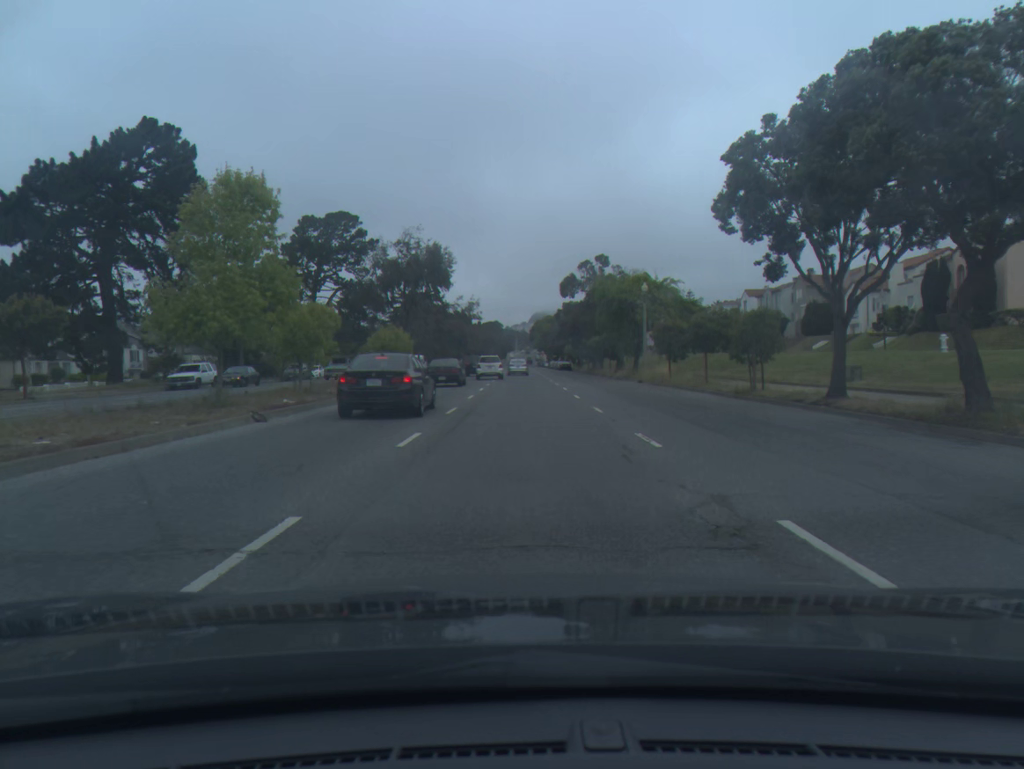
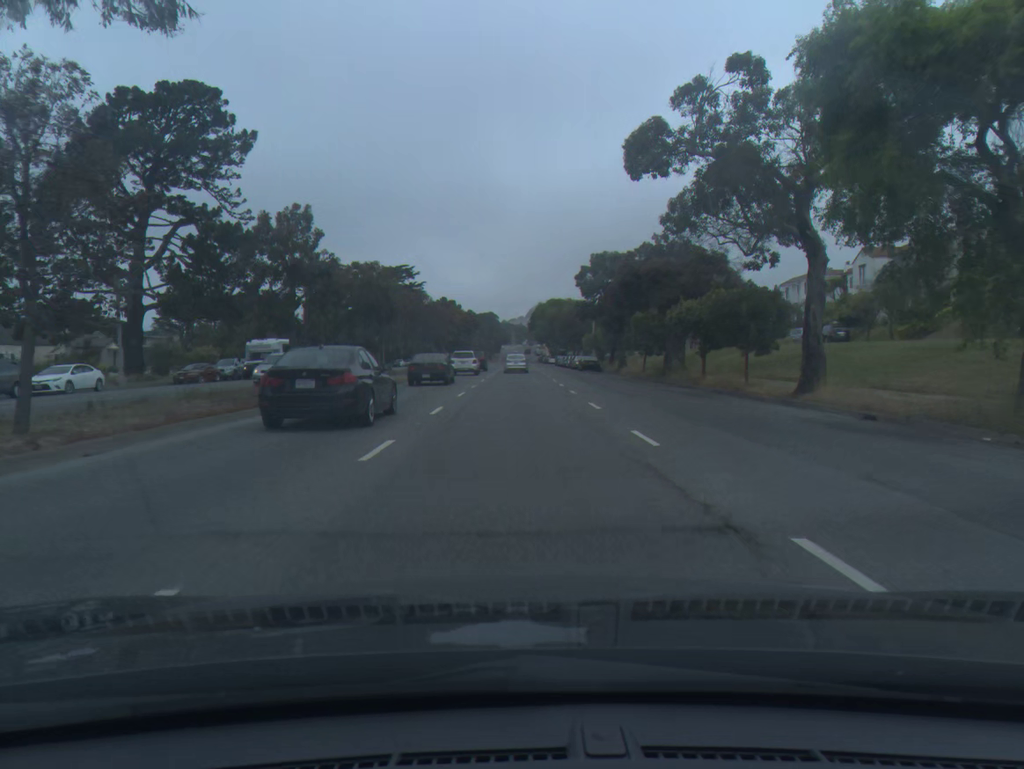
(+0.1, +45.2) m; 0°
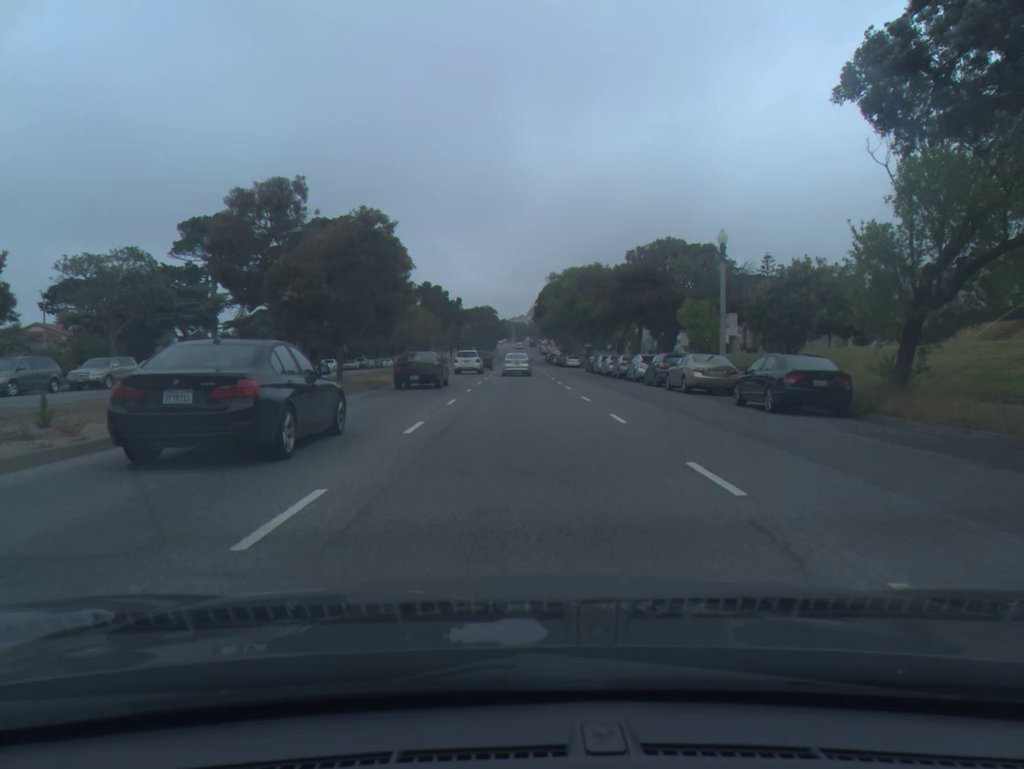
(-0.2, +54.7) m; 0°
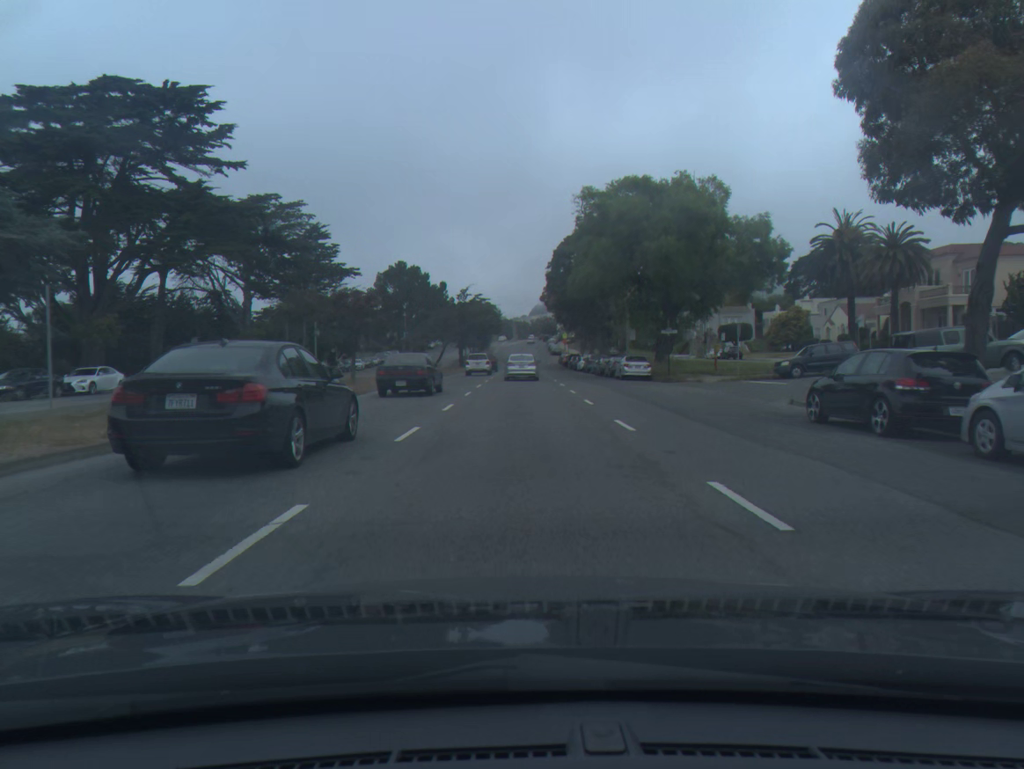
(0.0, +51.8) m; 0°
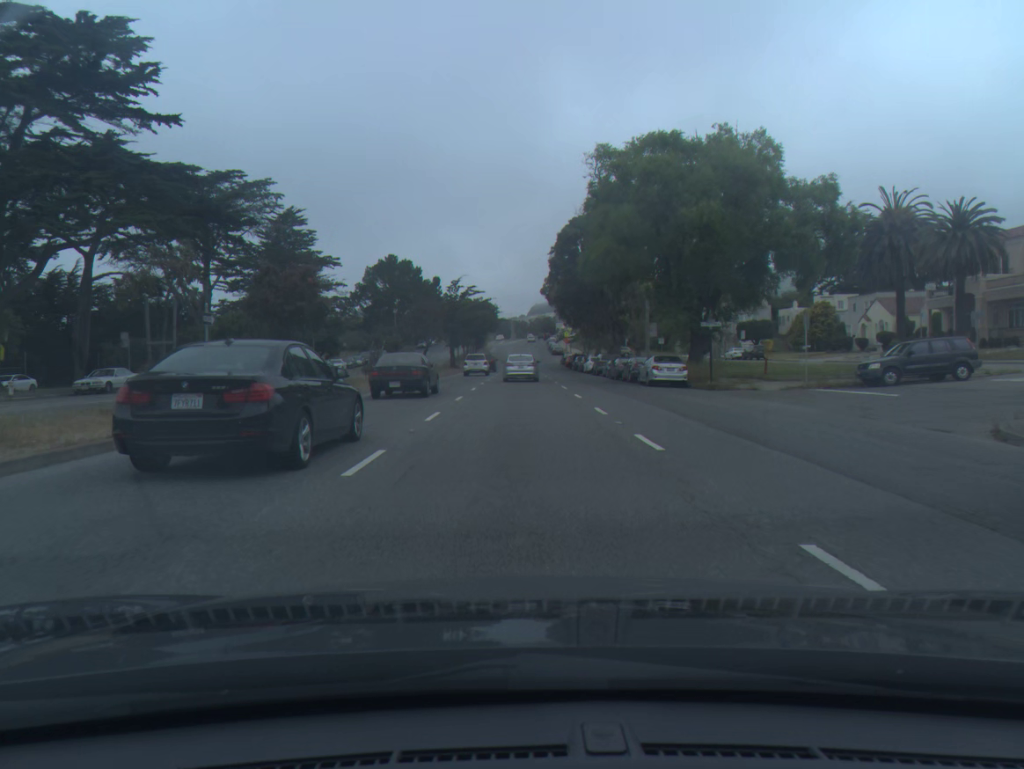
(0.0, +10.1) m; 0°
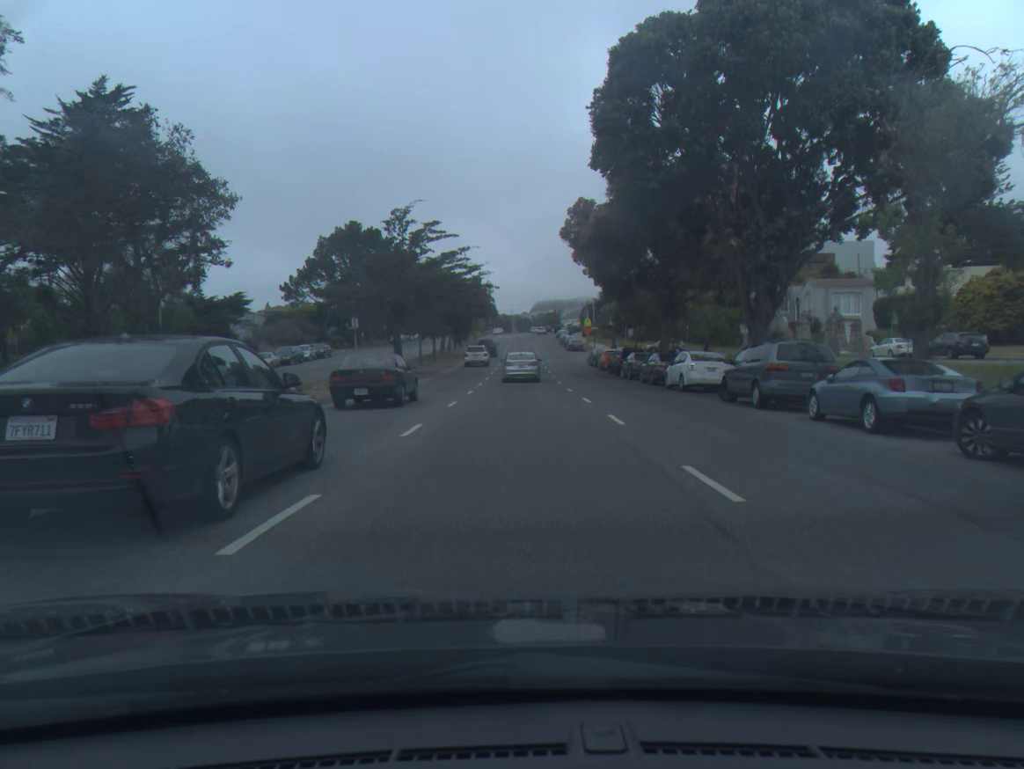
(0.0, +39.5) m; 0°
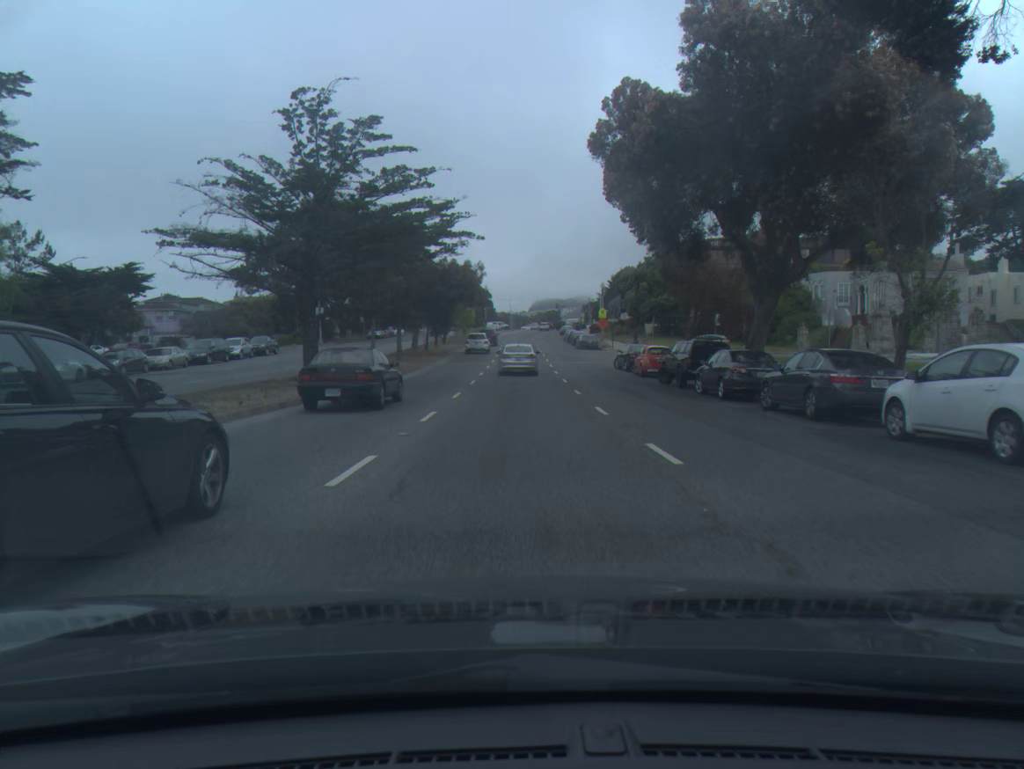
(0.0, +19.3) m; 0°
